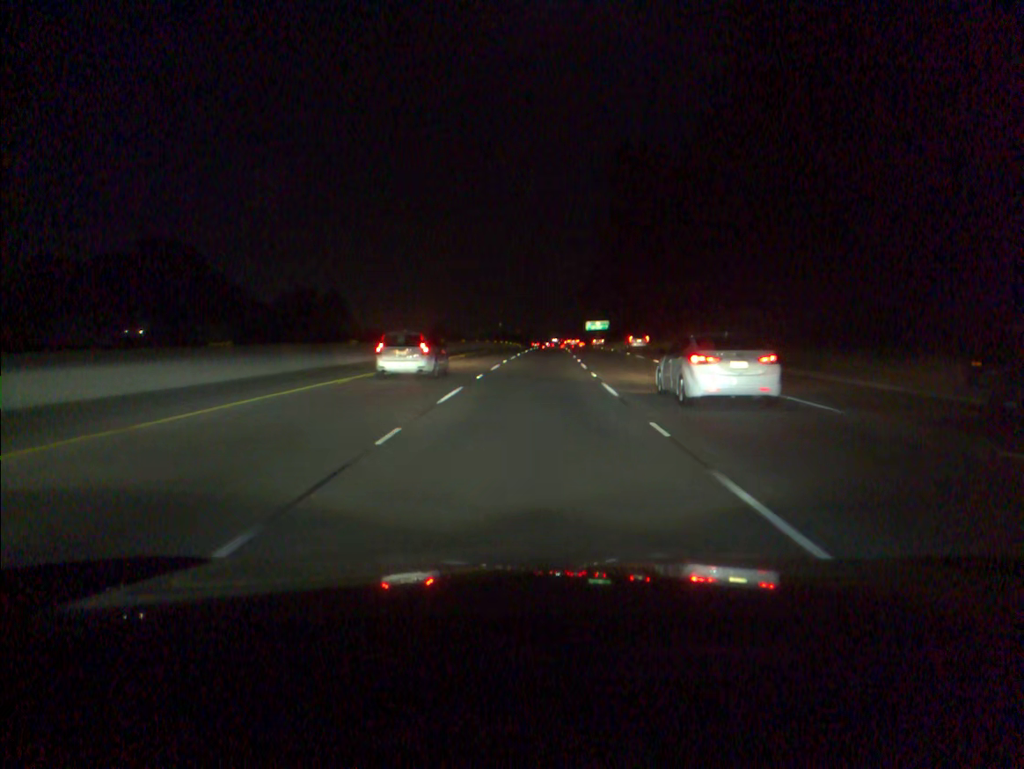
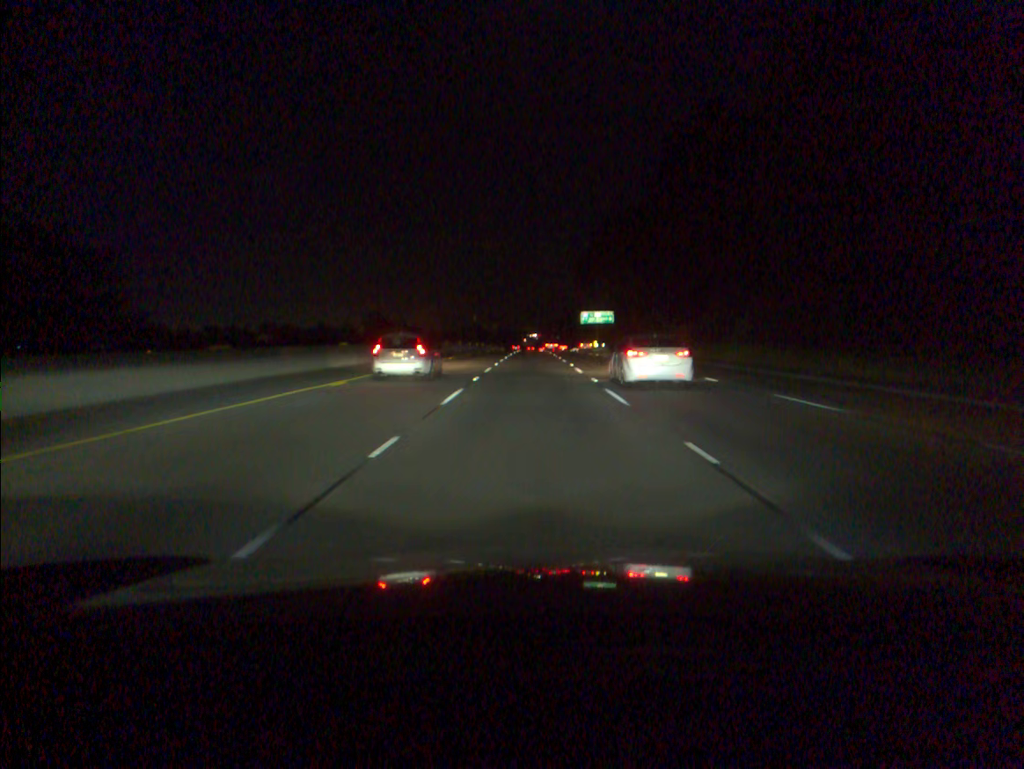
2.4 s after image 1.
(+1.6, +73.0) m; +2°
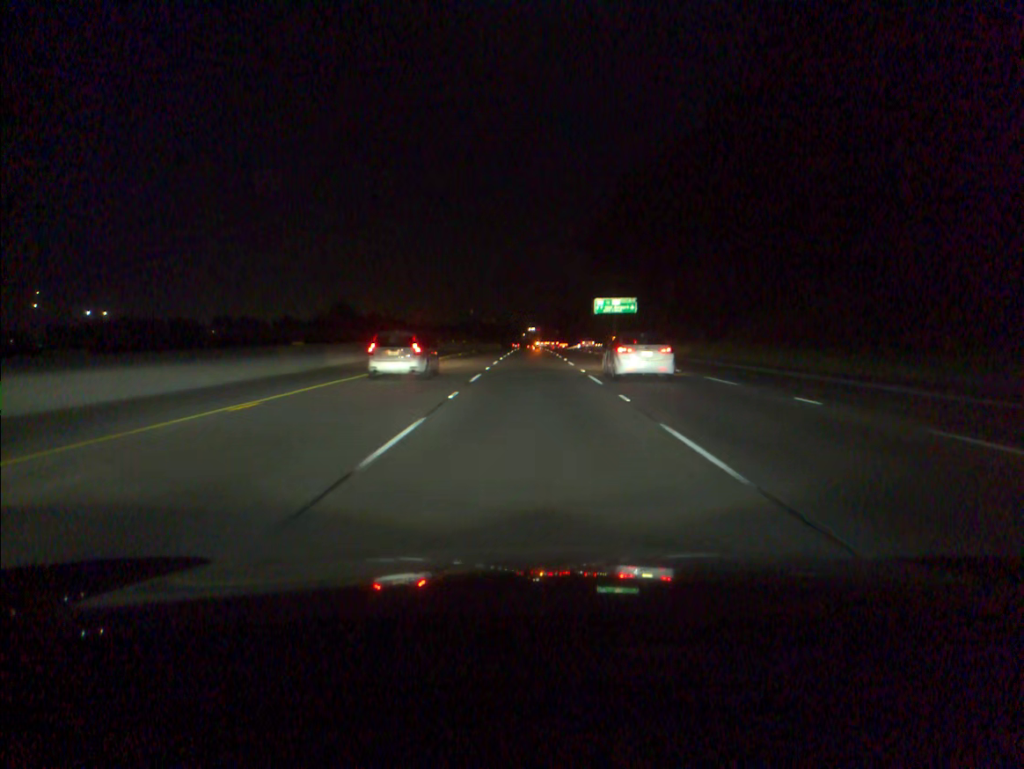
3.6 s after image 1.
(0.0, +36.6) m; 0°
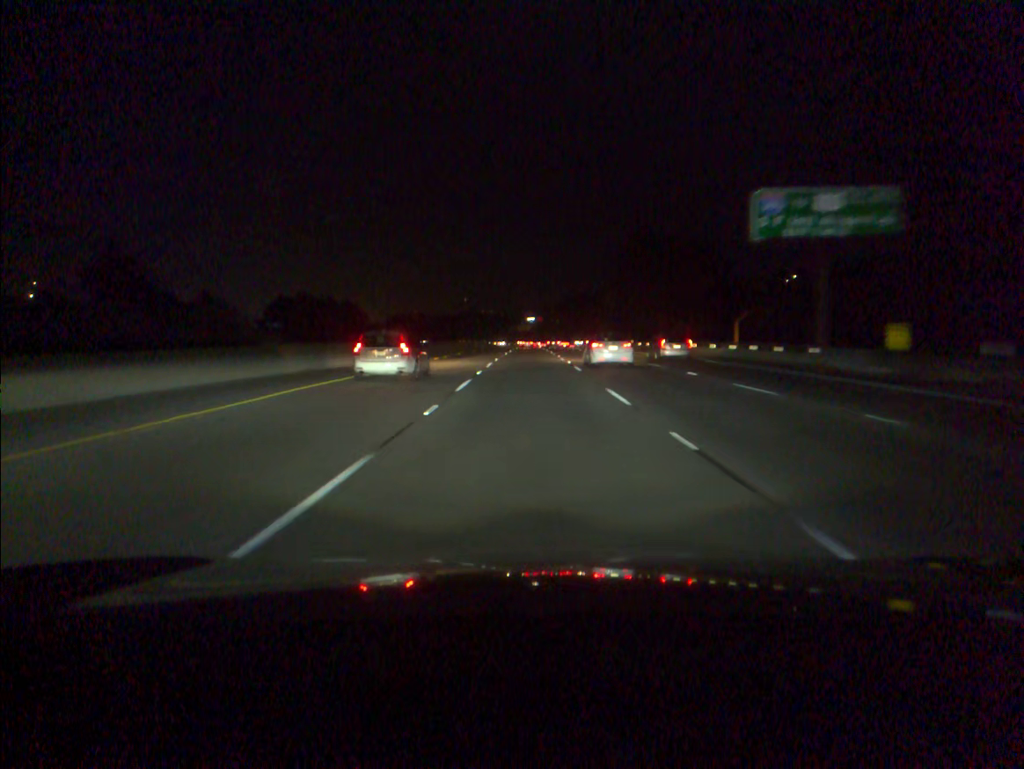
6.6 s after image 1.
(+0.2, +91.7) m; 0°
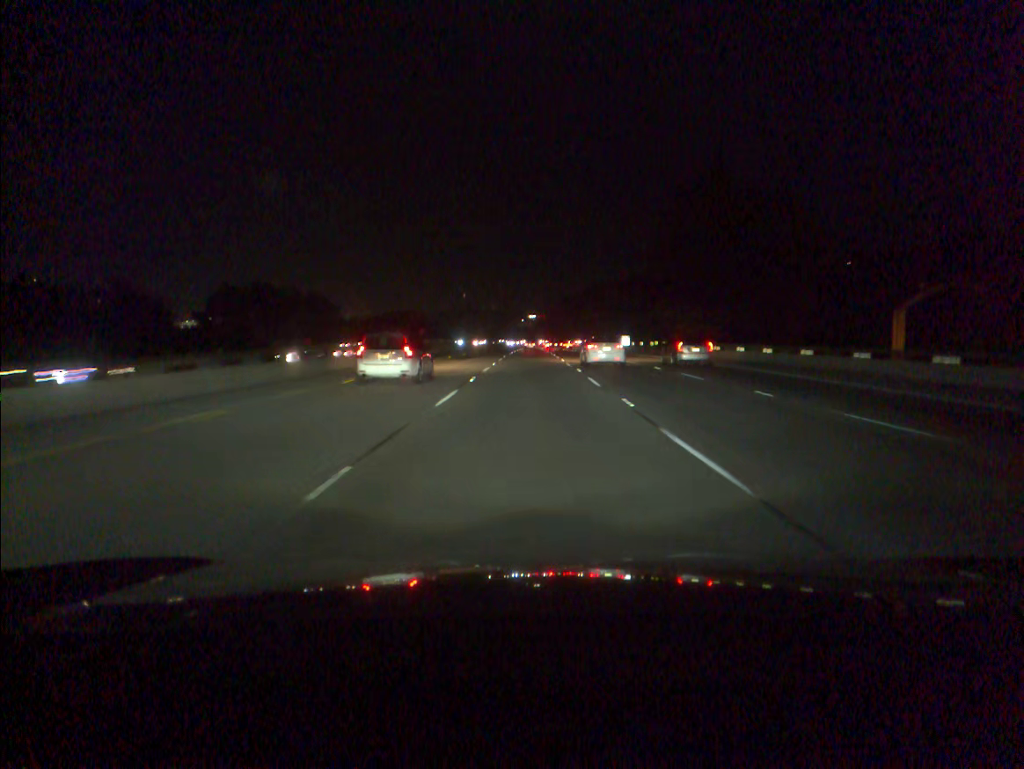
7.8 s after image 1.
(0.0, +36.5) m; 0°
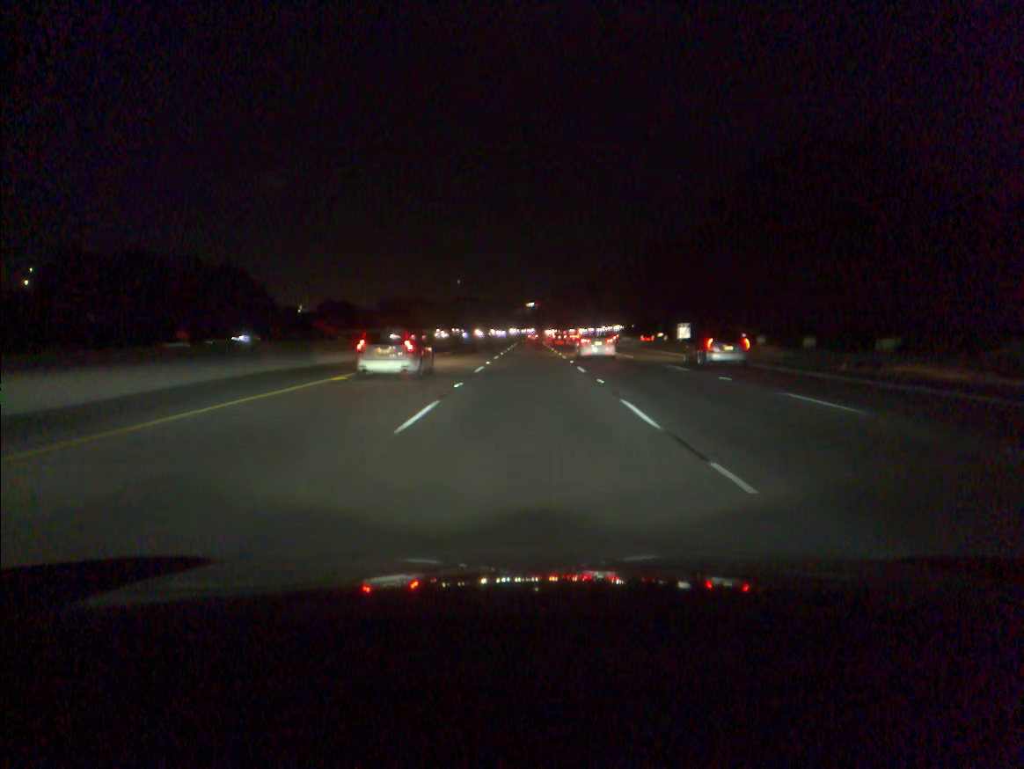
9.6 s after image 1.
(0.0, +54.7) m; 0°
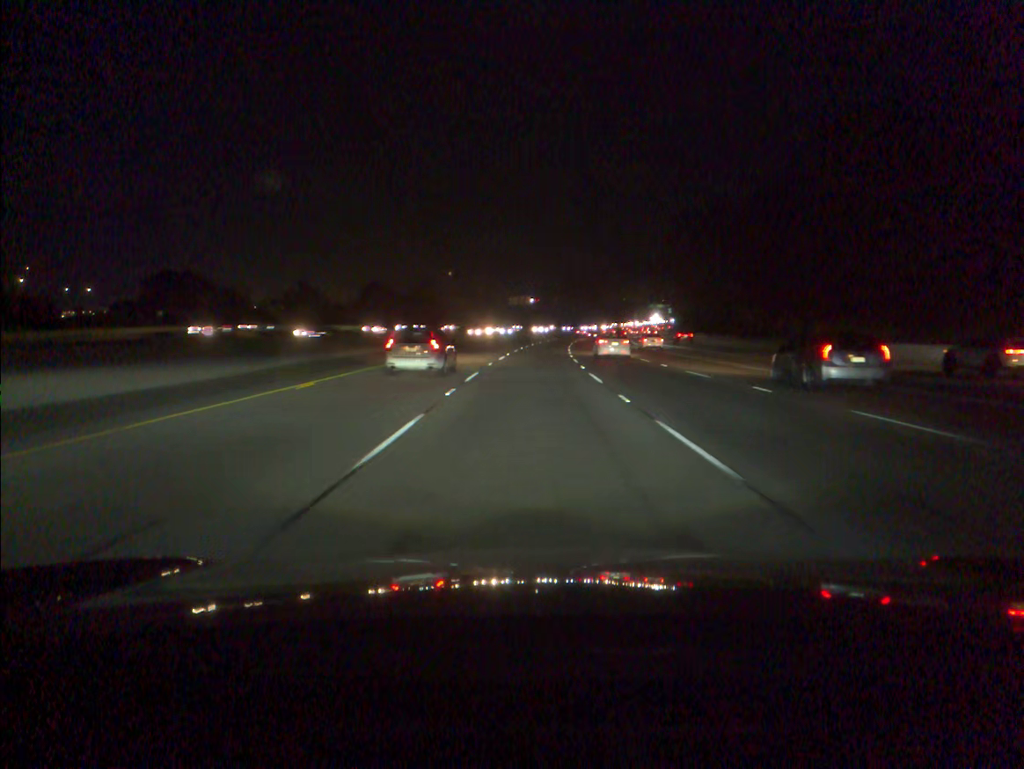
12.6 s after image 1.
(0.0, +90.9) m; 0°
